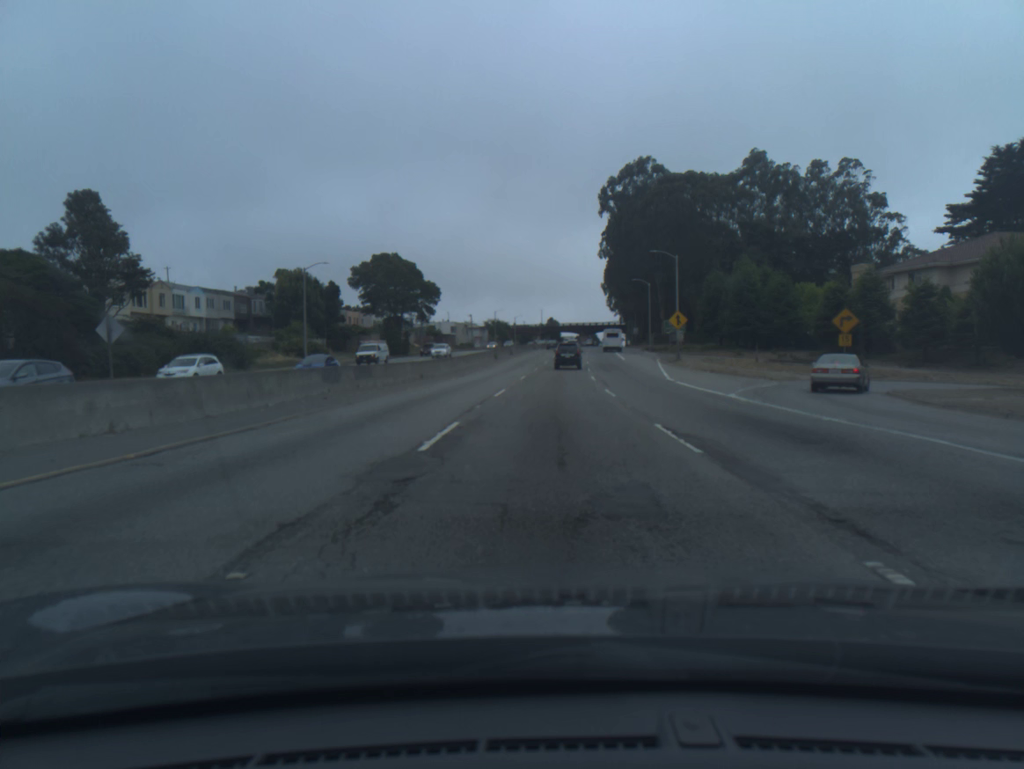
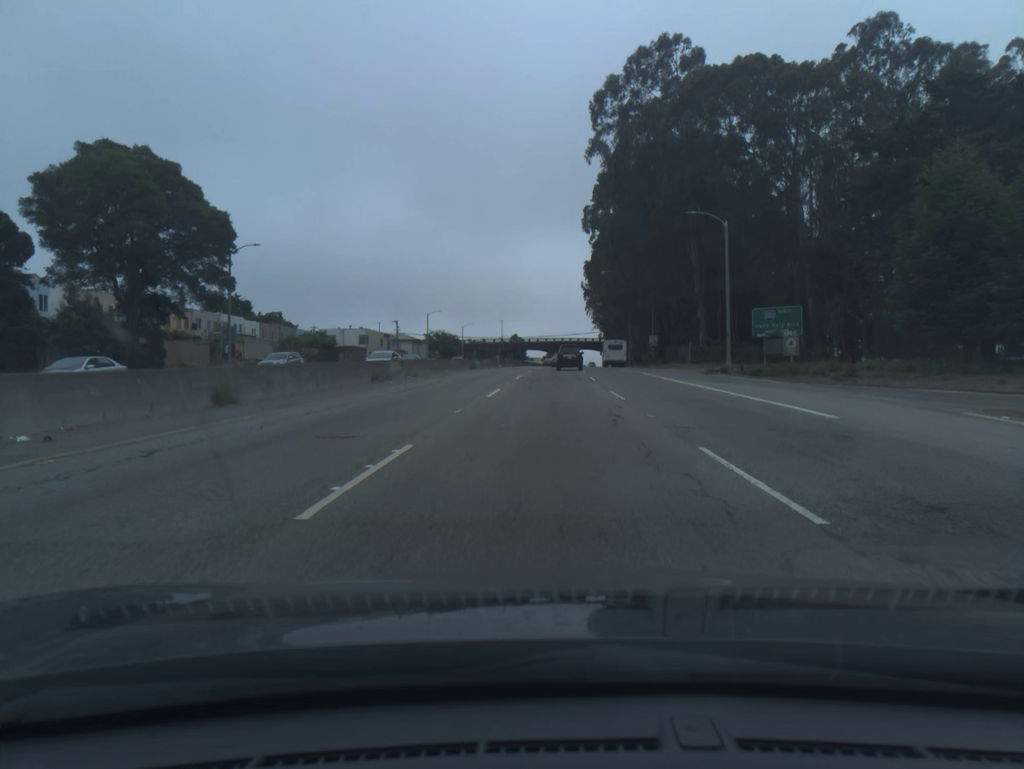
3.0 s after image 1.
(+1.5, +61.6) m; +2°
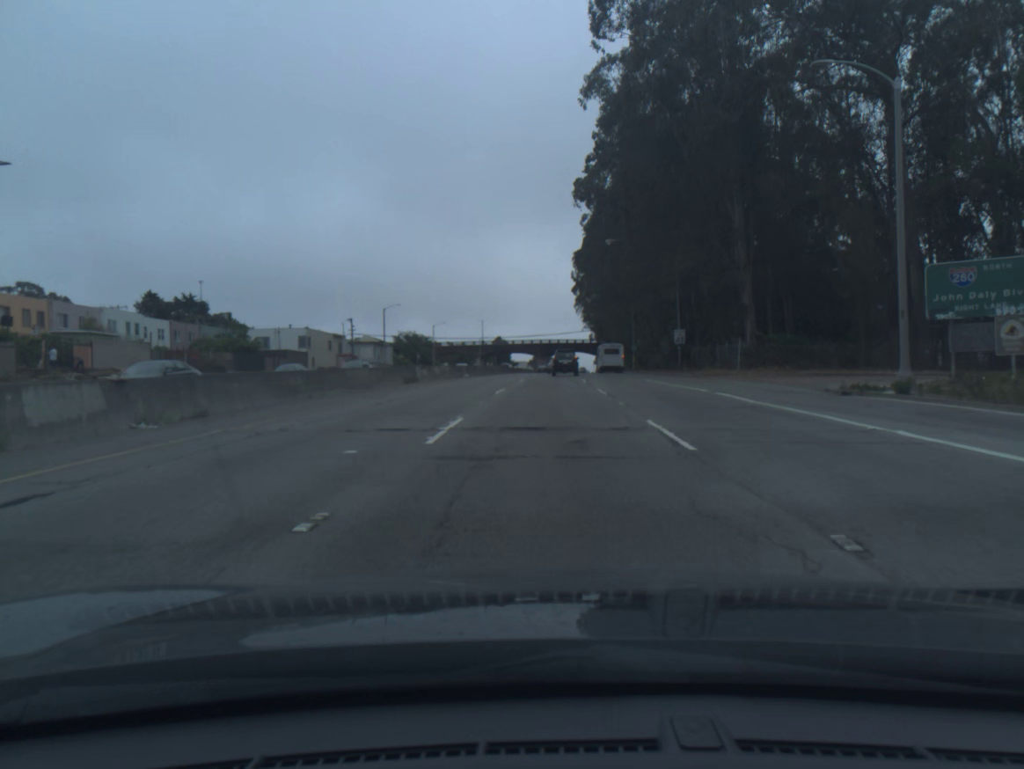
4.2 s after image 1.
(+0.3, +24.9) m; +1°
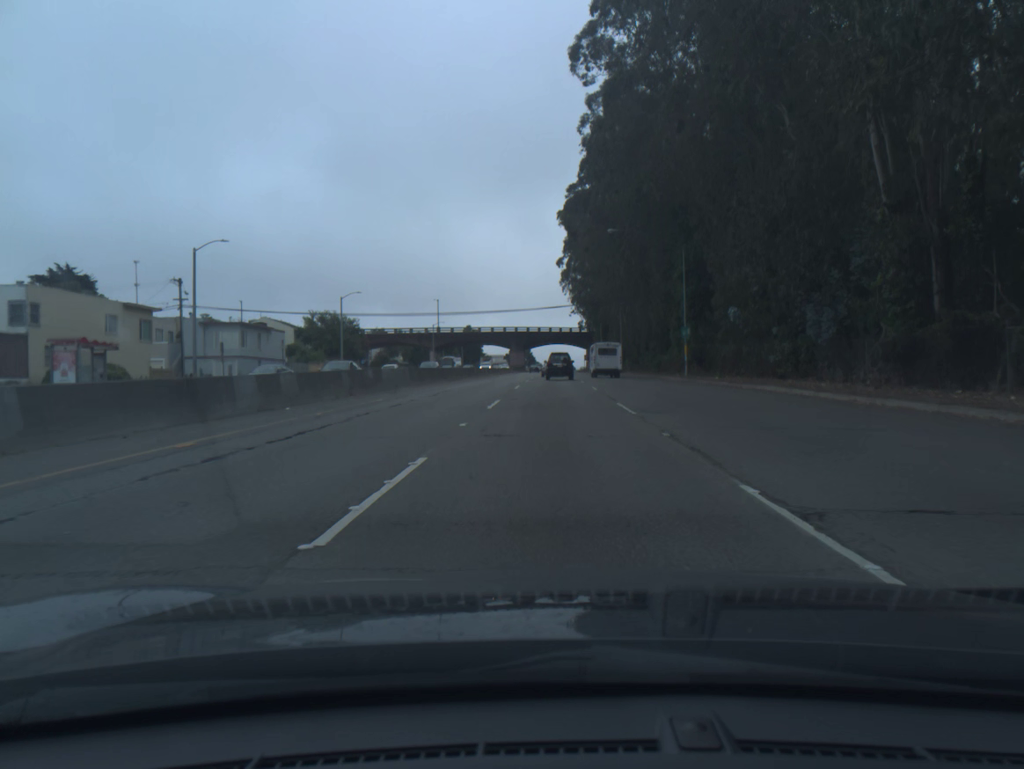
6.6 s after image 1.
(+0.7, +50.7) m; +2°
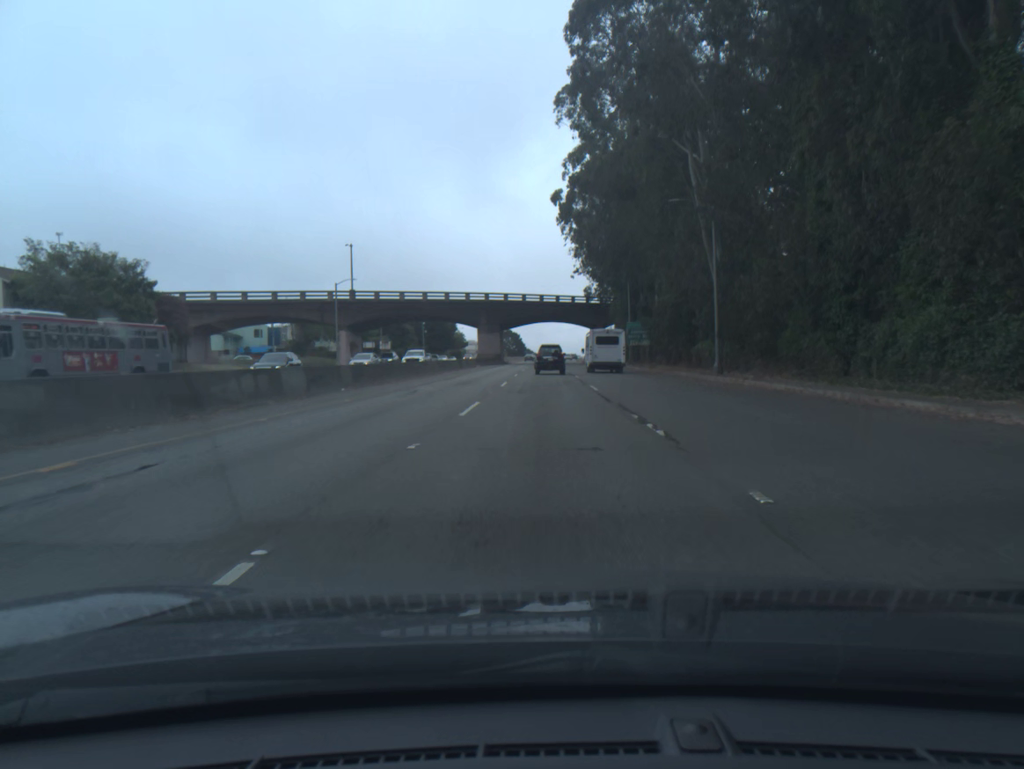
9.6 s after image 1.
(+0.9, +62.9) m; +1°
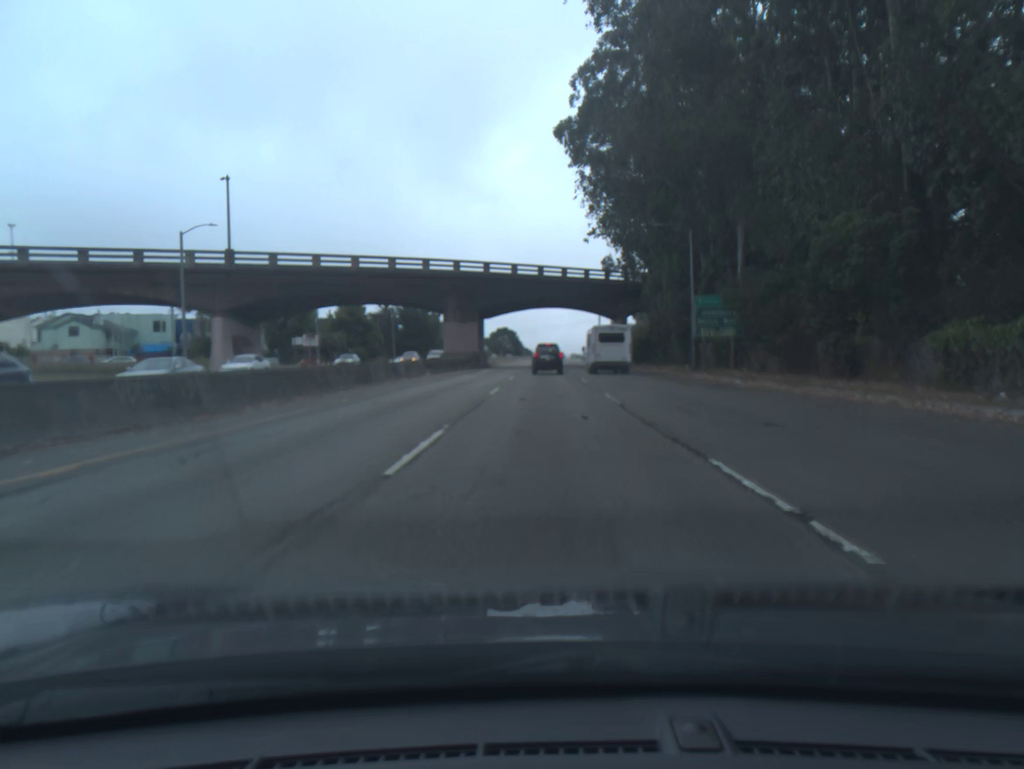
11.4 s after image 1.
(-0.1, +36.6) m; 0°
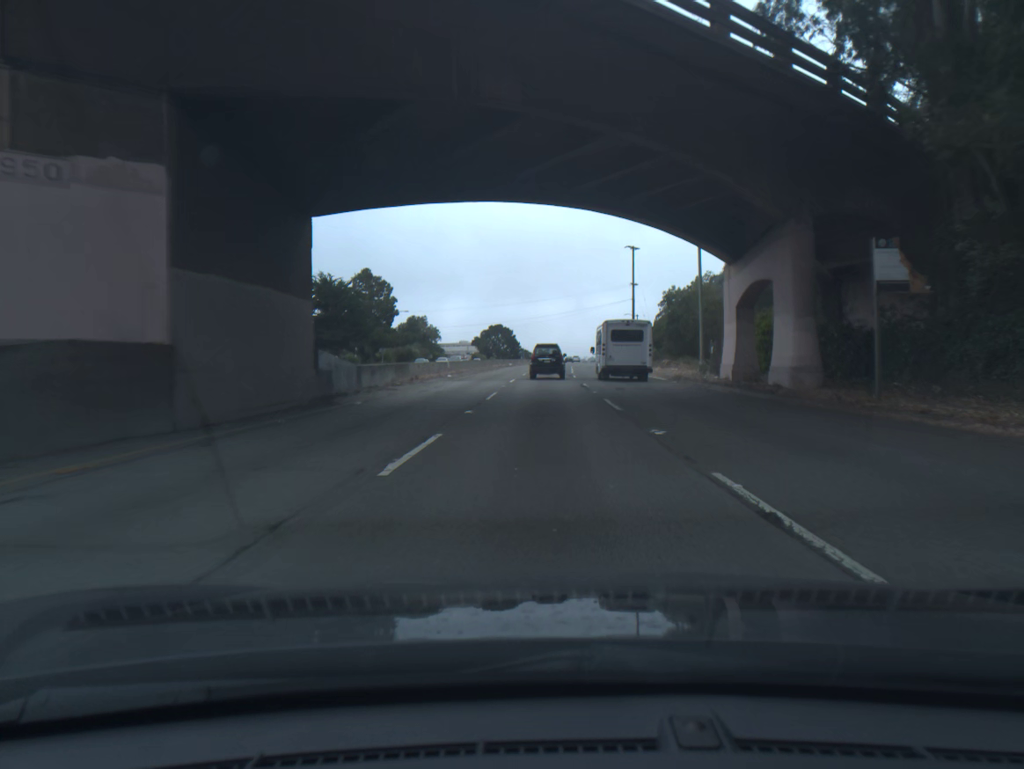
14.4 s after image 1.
(0.0, +59.7) m; 0°
